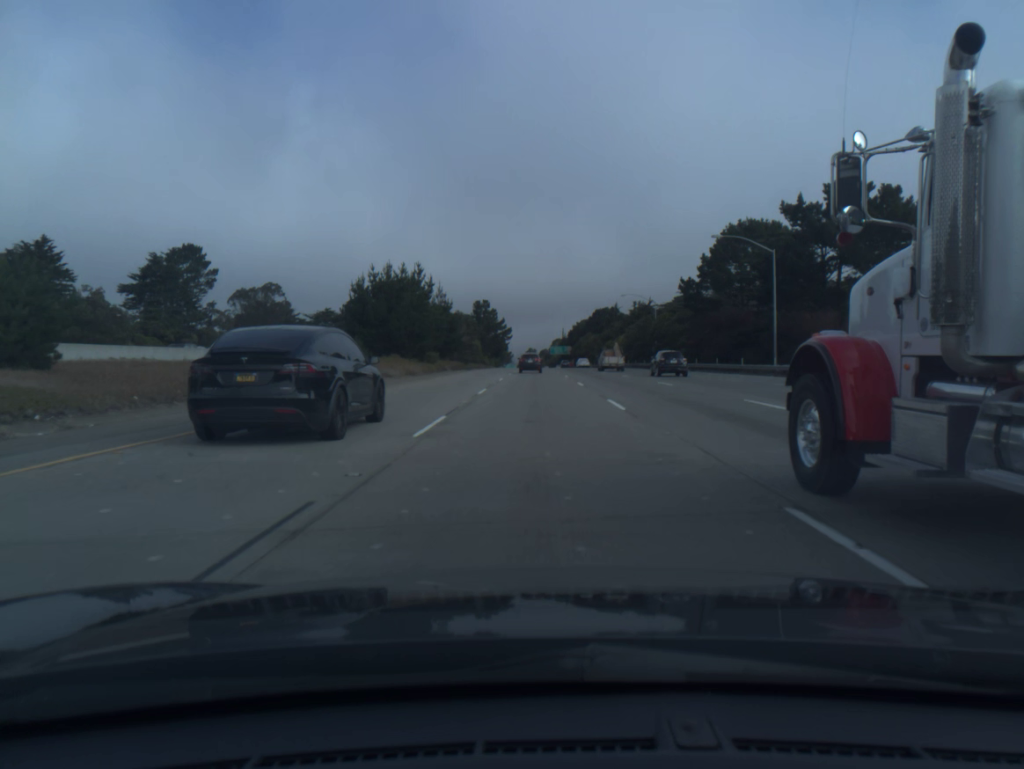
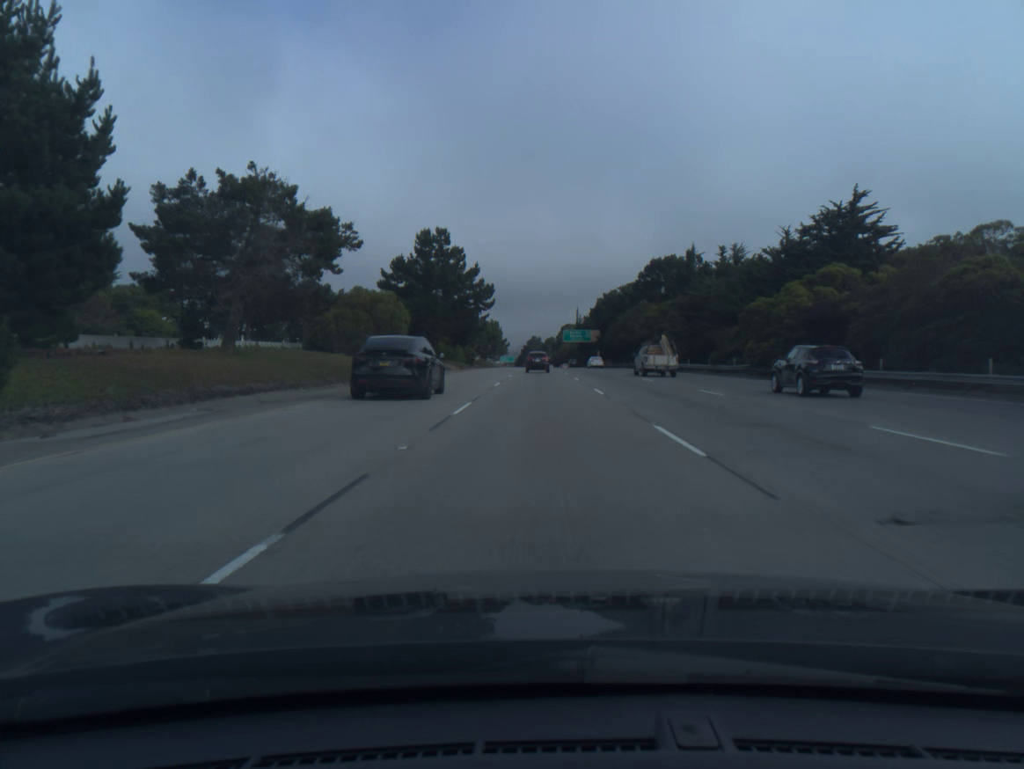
(-0.6, +95.4) m; 0°
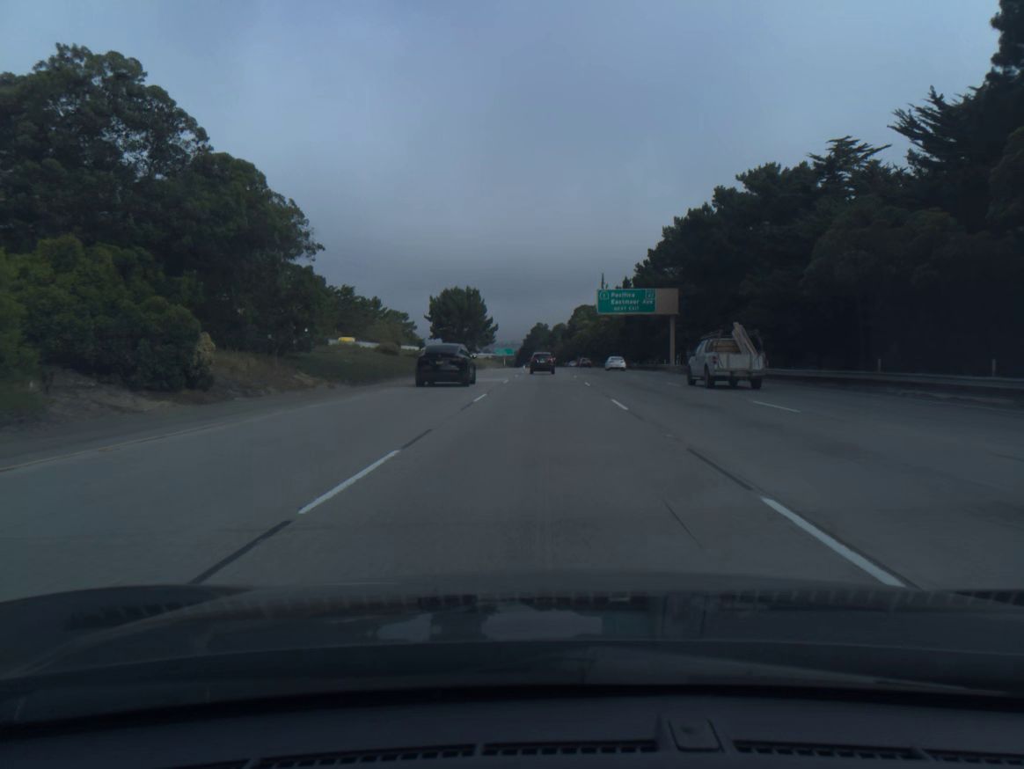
(0.0, +94.4) m; 0°
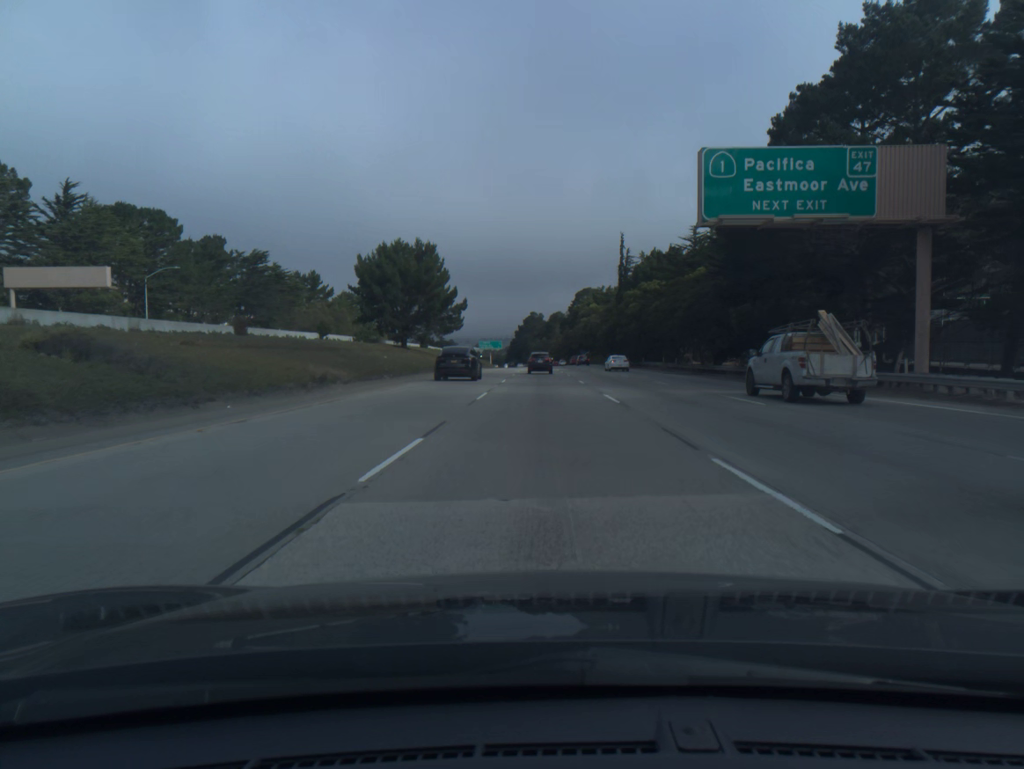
(+0.1, +55.8) m; 0°
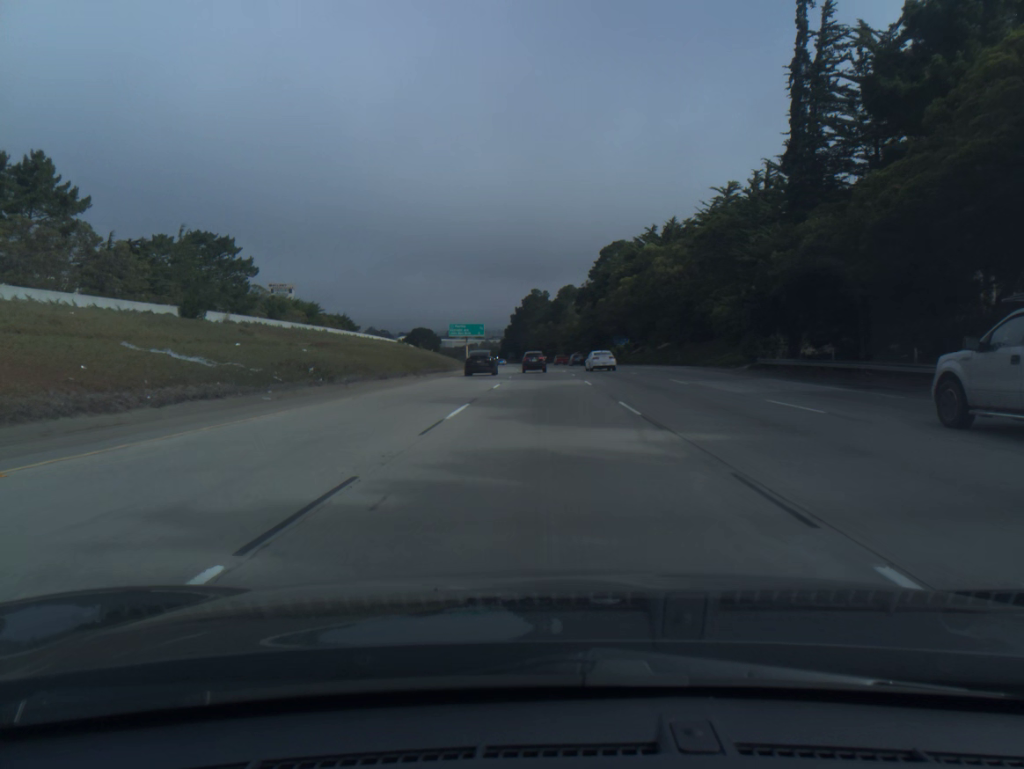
(-0.1, +92.3) m; 0°
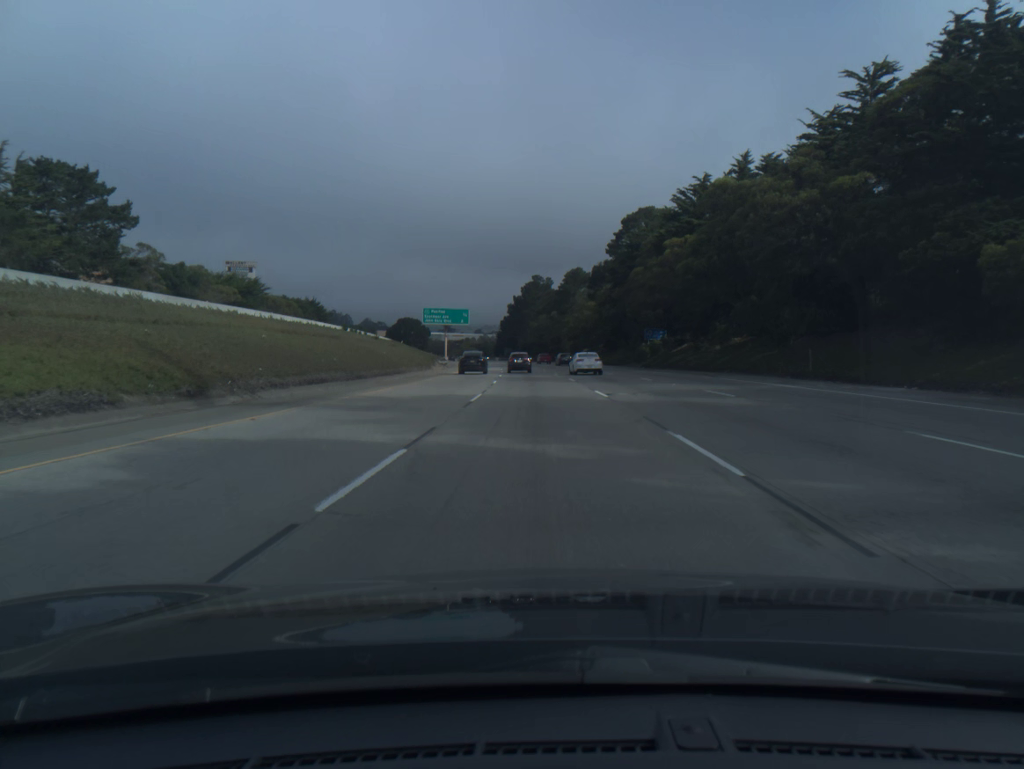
(0.0, +36.9) m; 0°
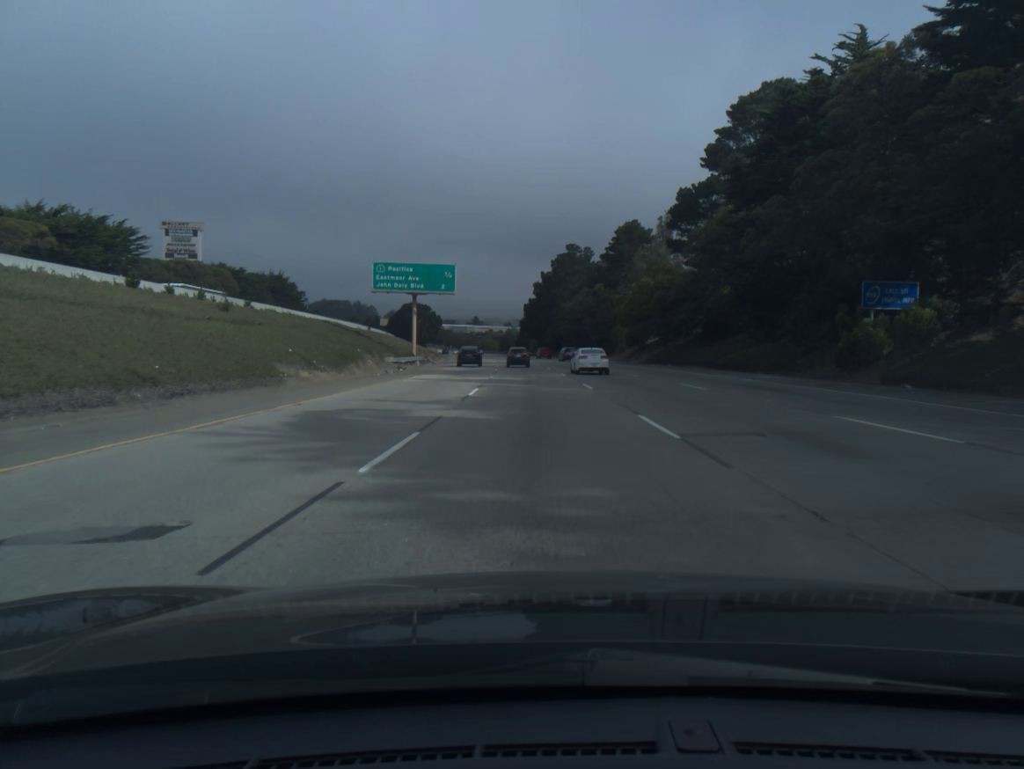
(-0.8, +55.3) m; -2°
